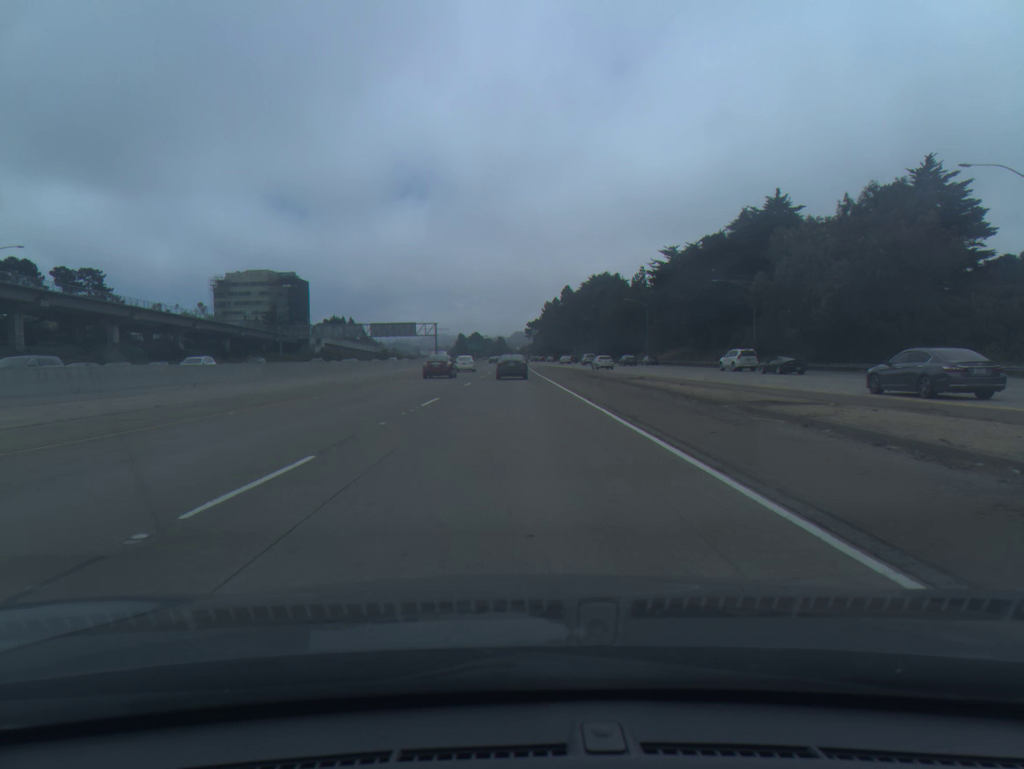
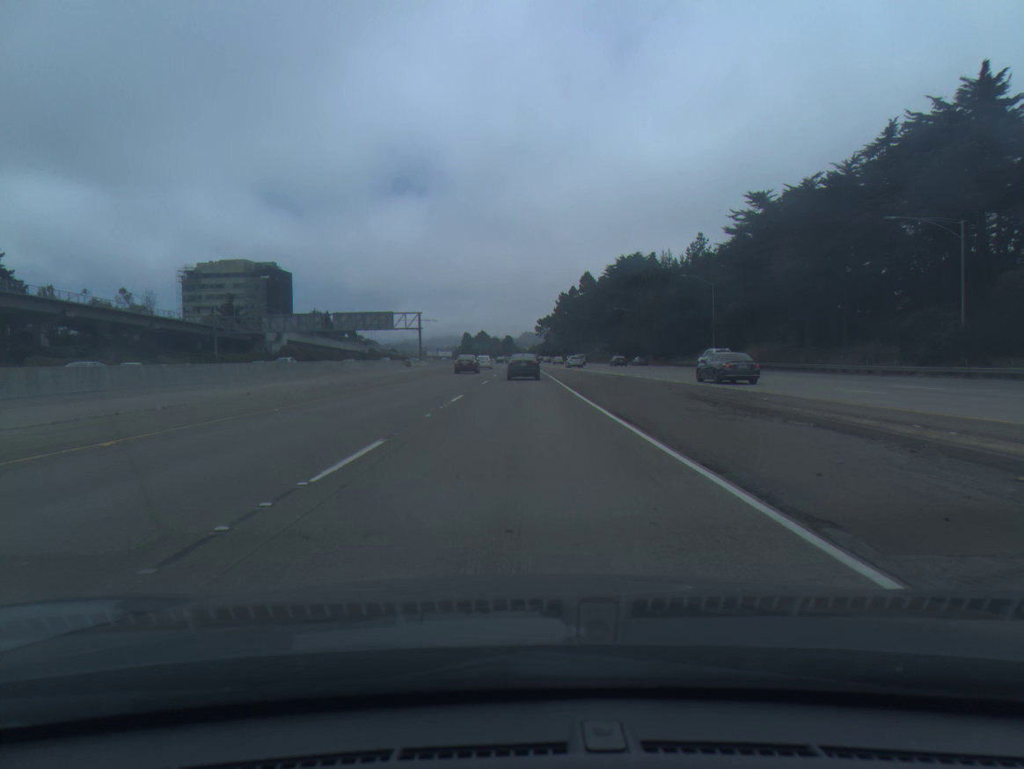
(-0.3, +41.7) m; -1°
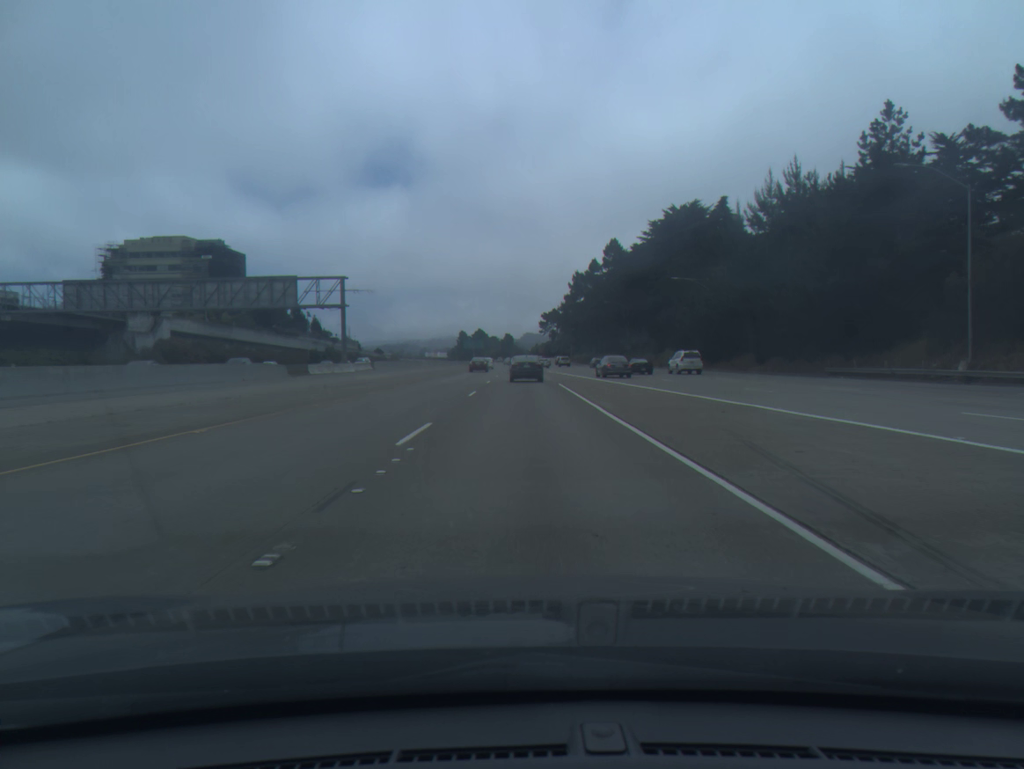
(0.0, +56.3) m; 0°
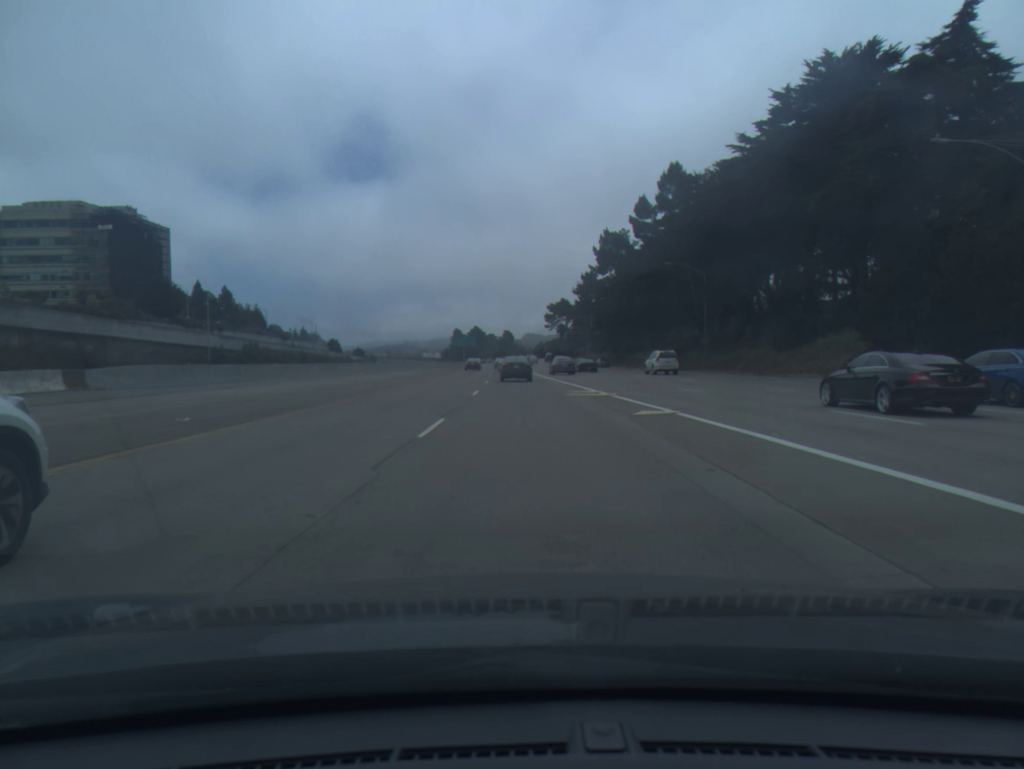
(0.0, +57.8) m; 0°
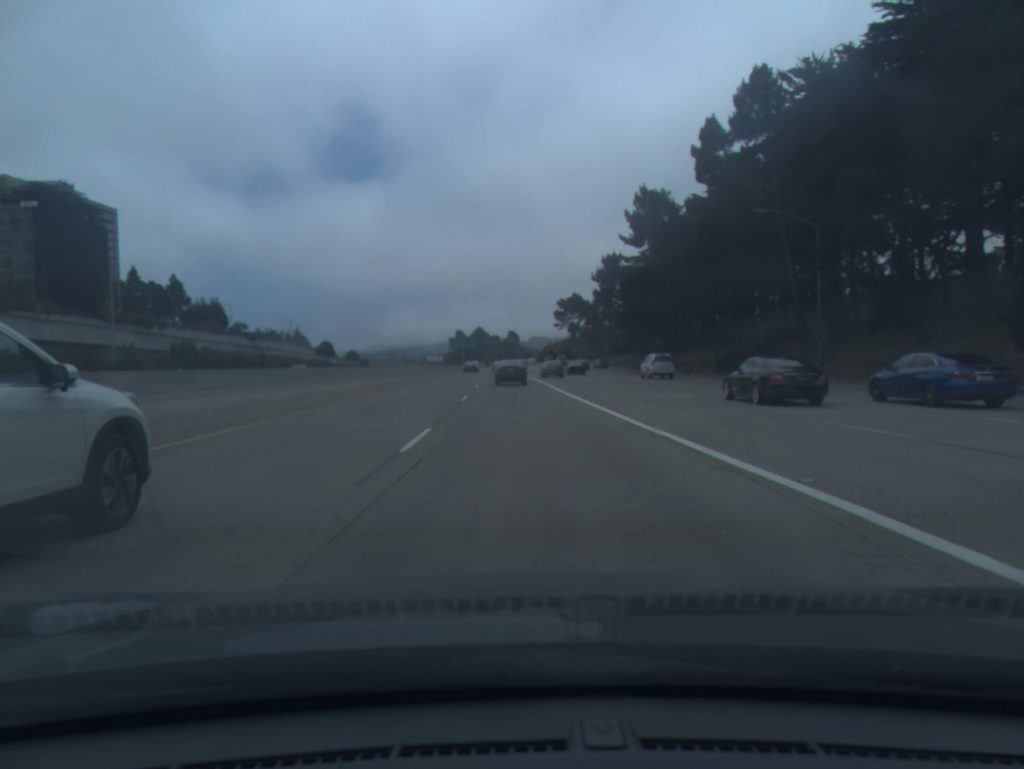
(-0.1, +30.4) m; 0°
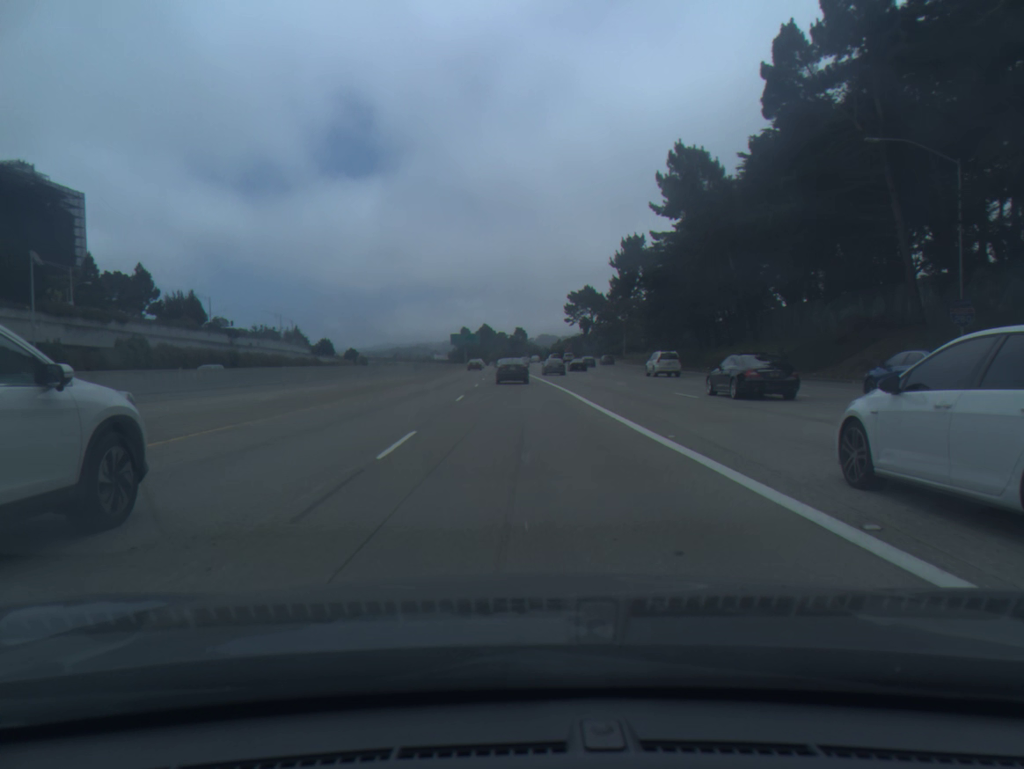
(-0.1, +15.8) m; -1°
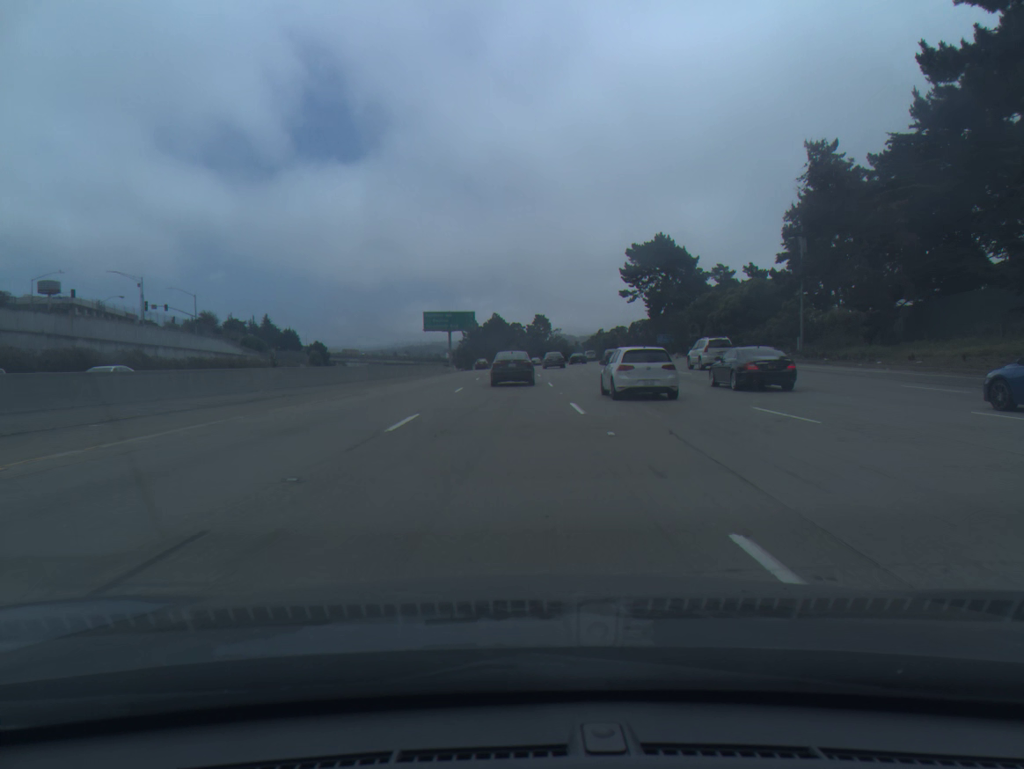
(-1.4, +84.5) m; -1°
